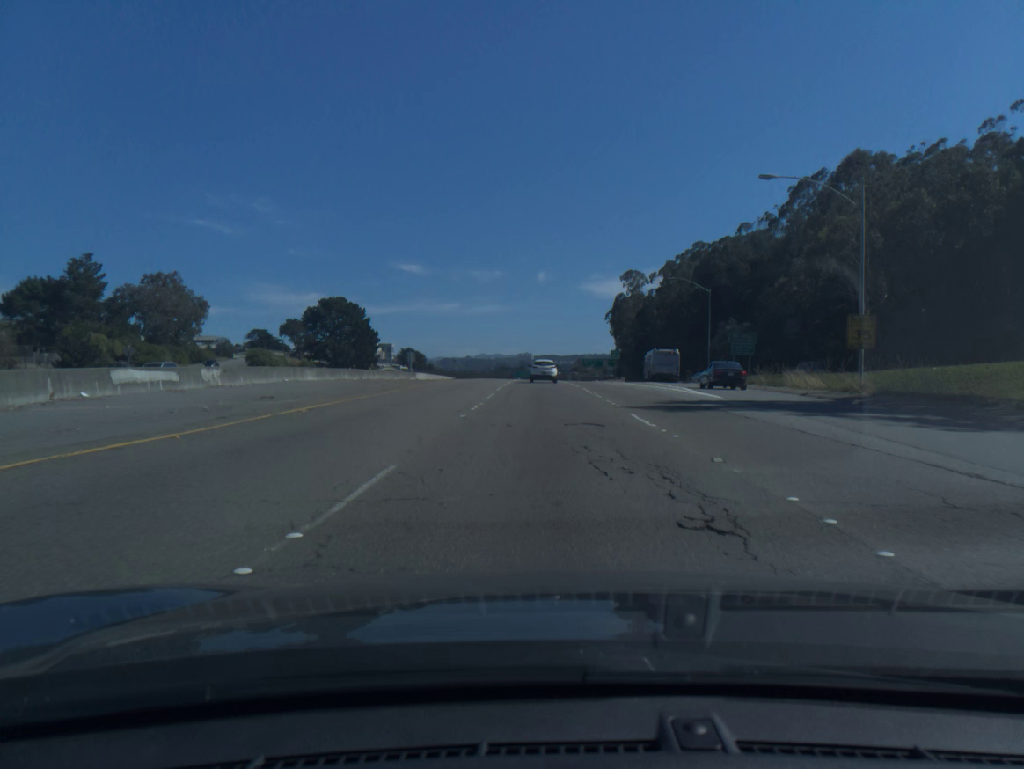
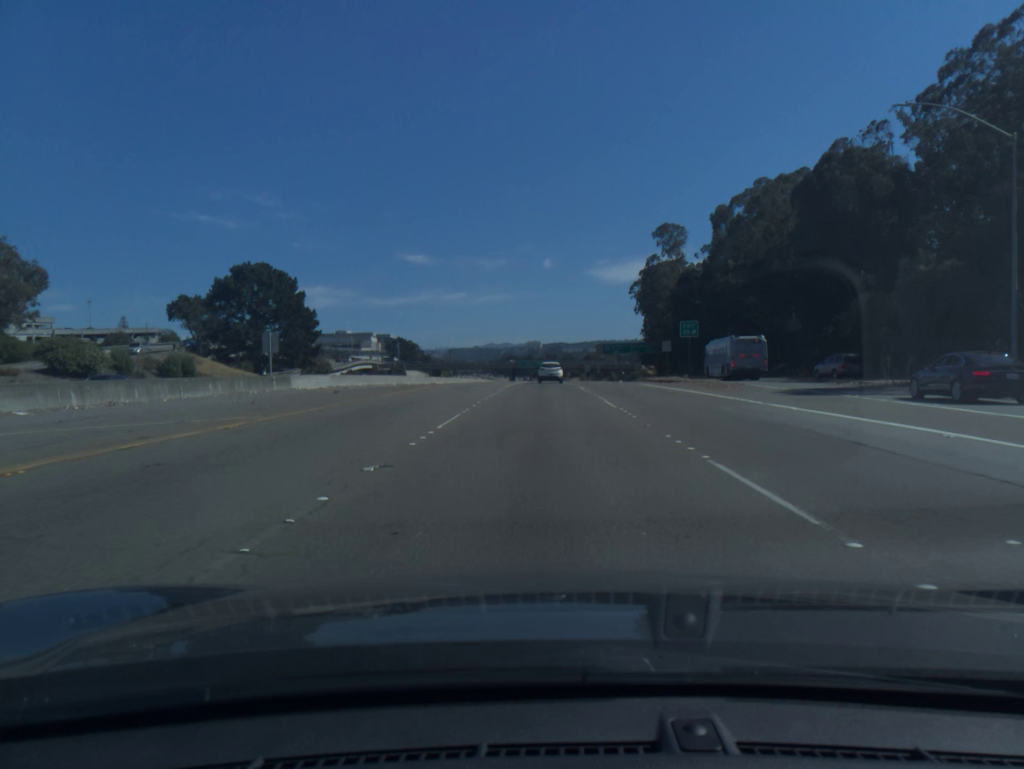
(-0.2, +51.7) m; -1°
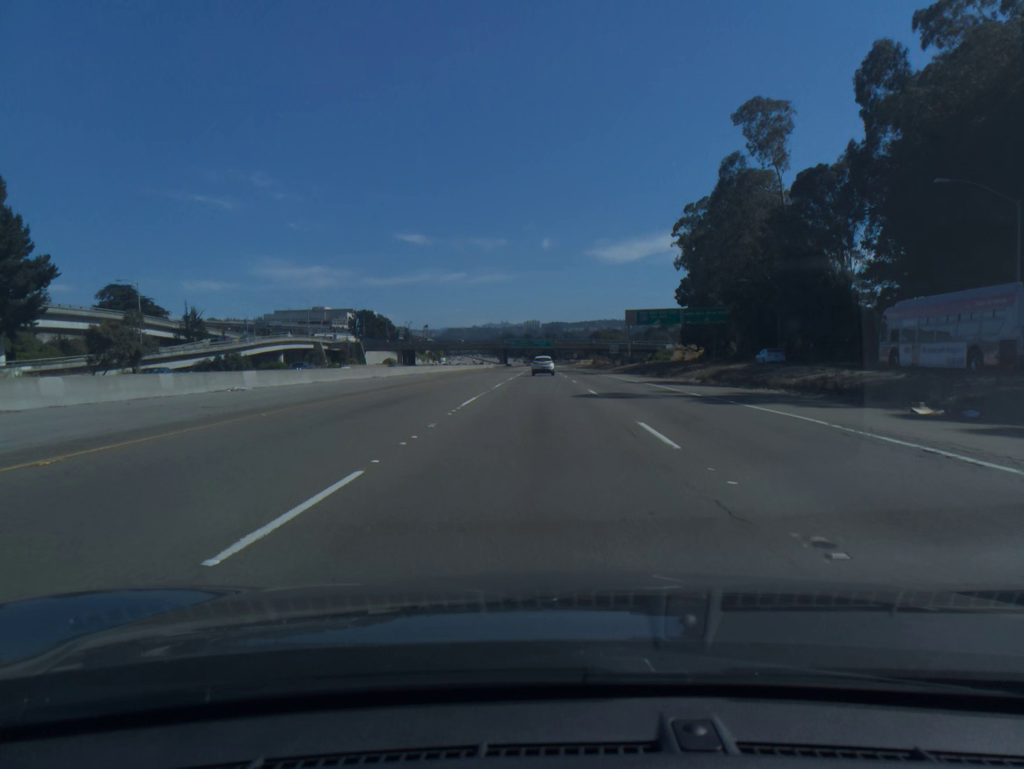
(-0.1, +68.1) m; 0°
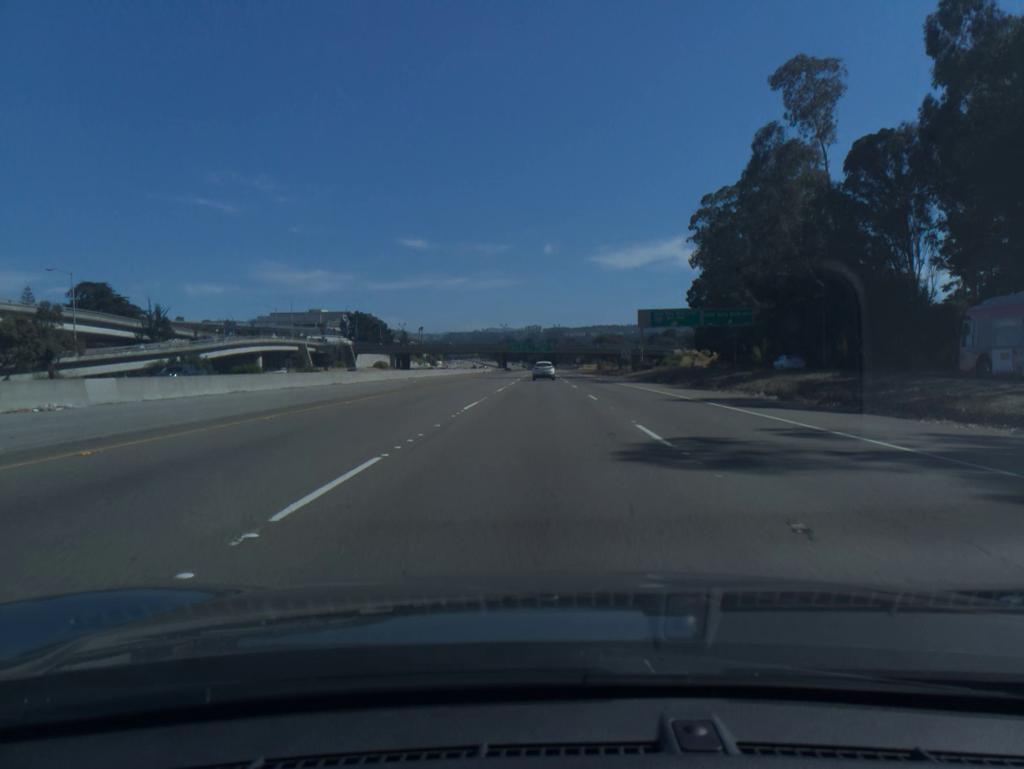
(0.0, +14.1) m; 0°
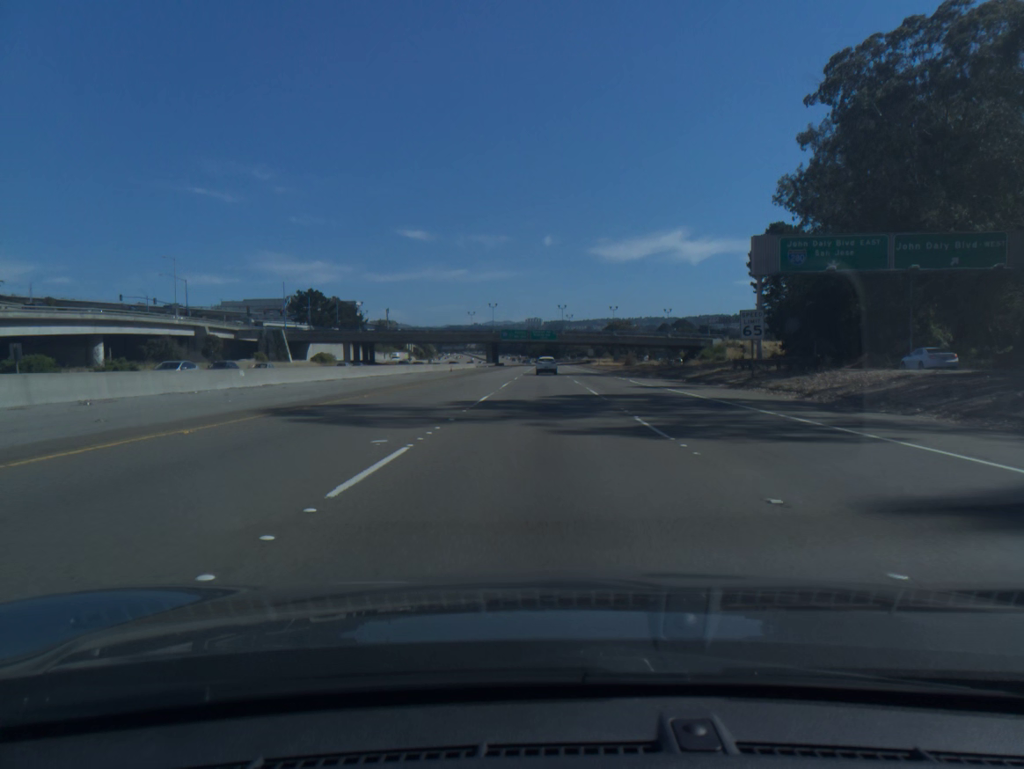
(-0.2, +58.0) m; 0°
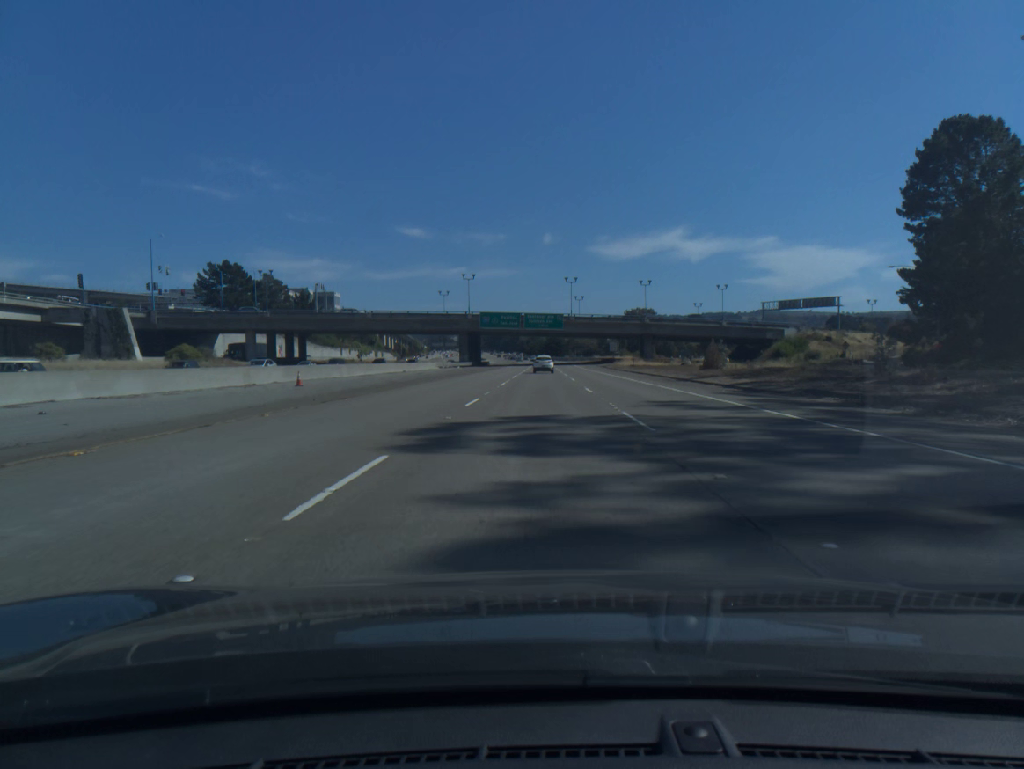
(0.0, +60.1) m; 0°
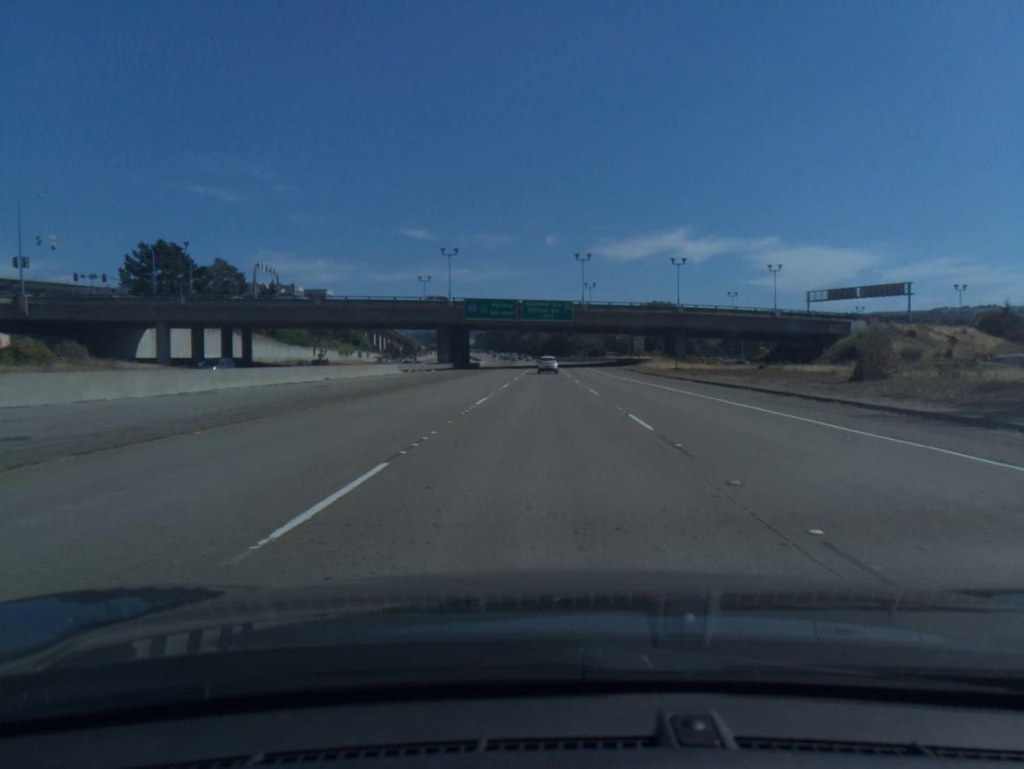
(-0.1, +30.6) m; 0°
